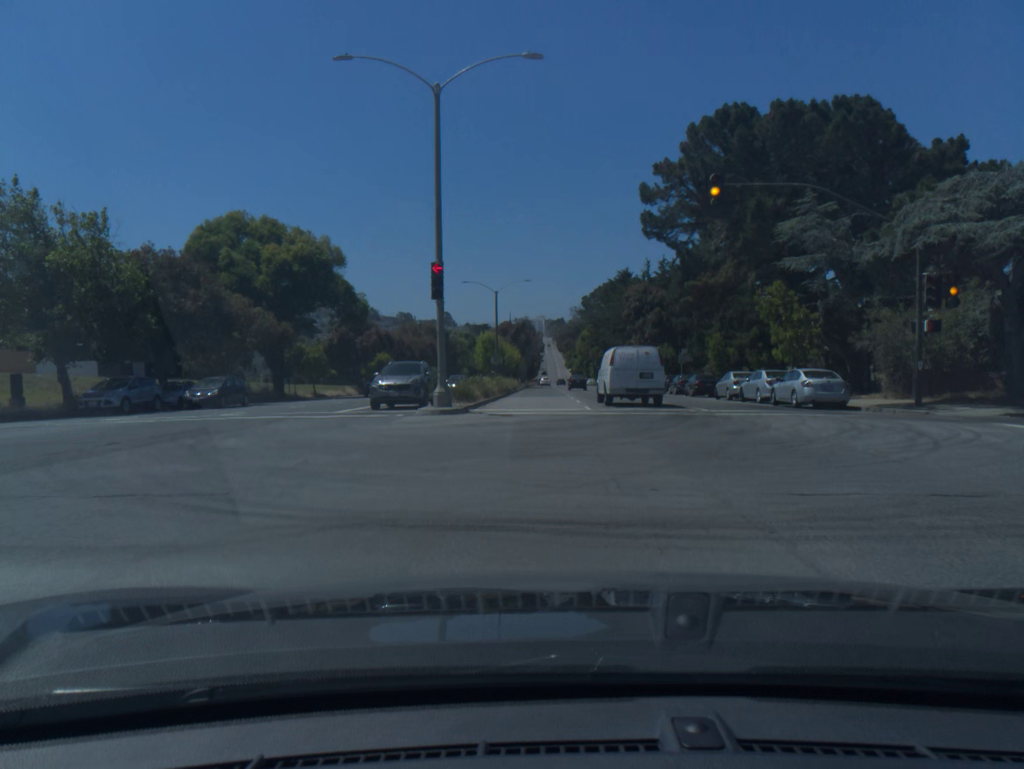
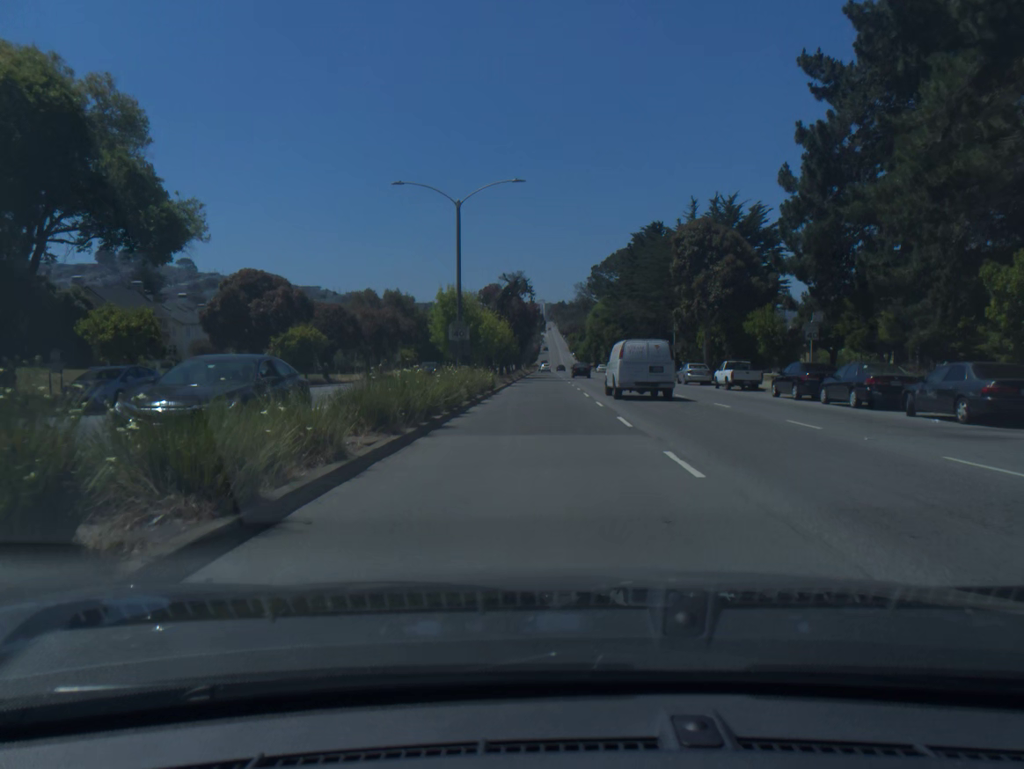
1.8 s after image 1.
(-0.1, +31.7) m; 0°
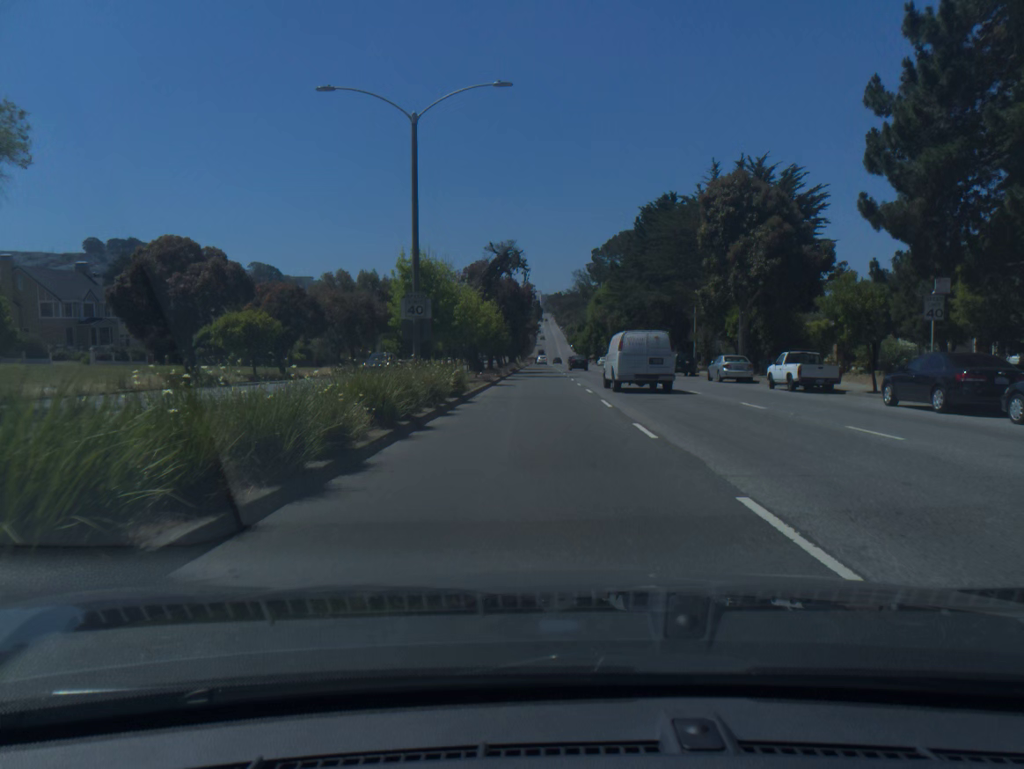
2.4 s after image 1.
(0.0, +11.0) m; 0°
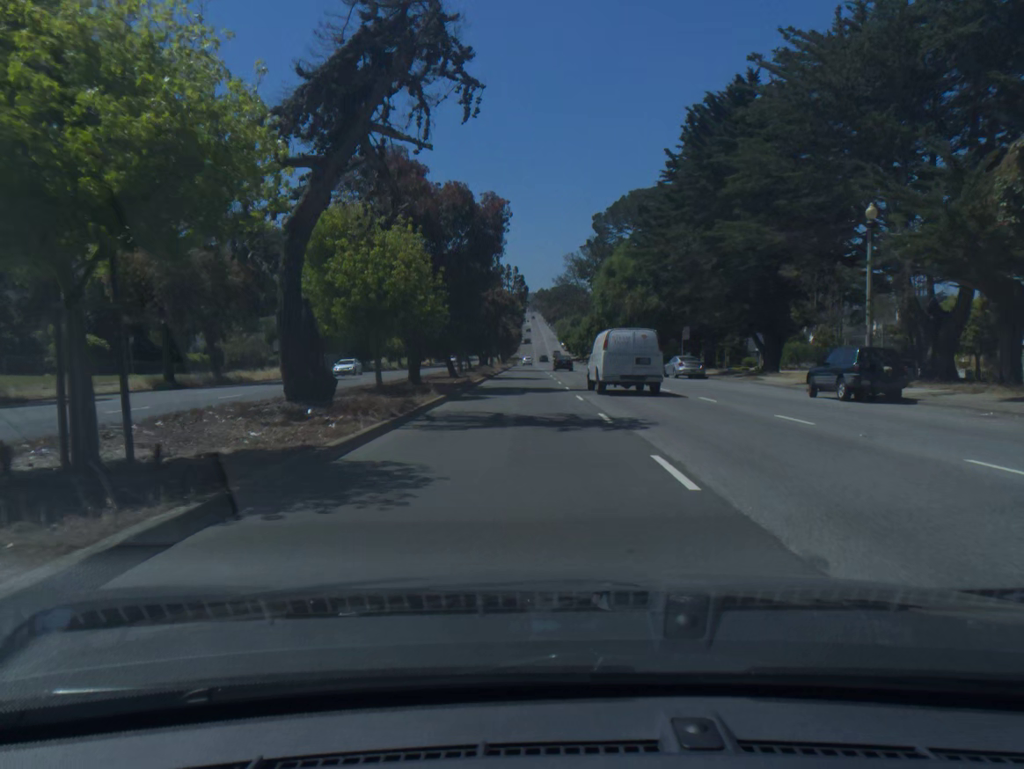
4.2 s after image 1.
(+0.2, +34.2) m; +1°
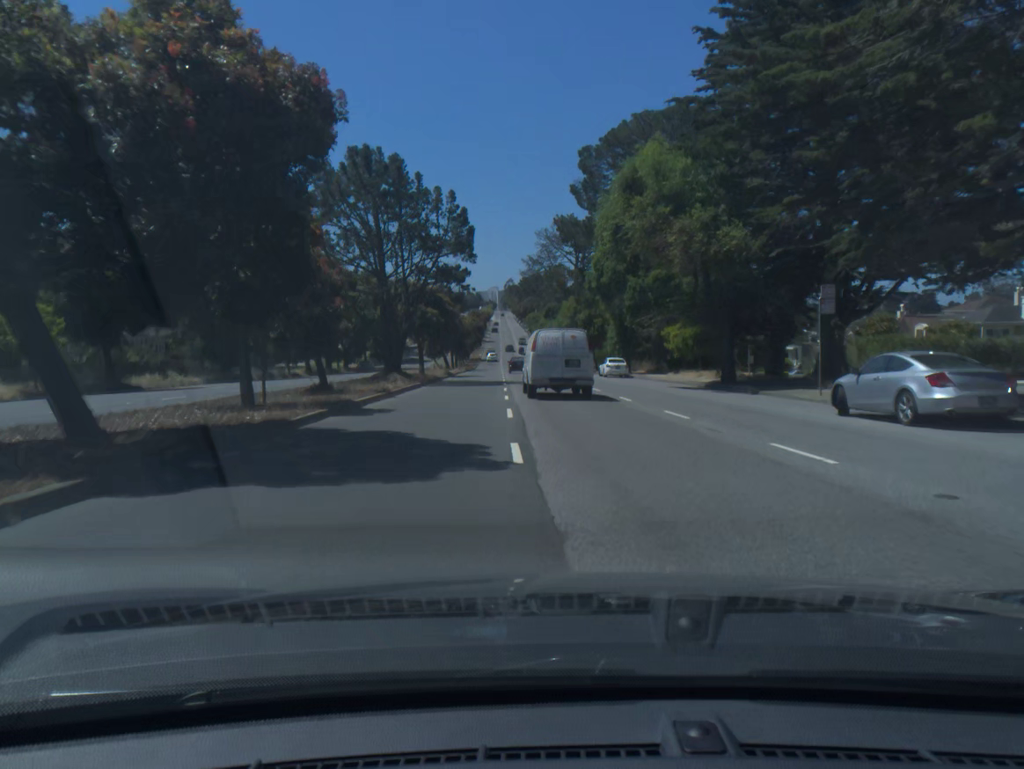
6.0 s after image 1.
(+0.7, +34.5) m; +2°
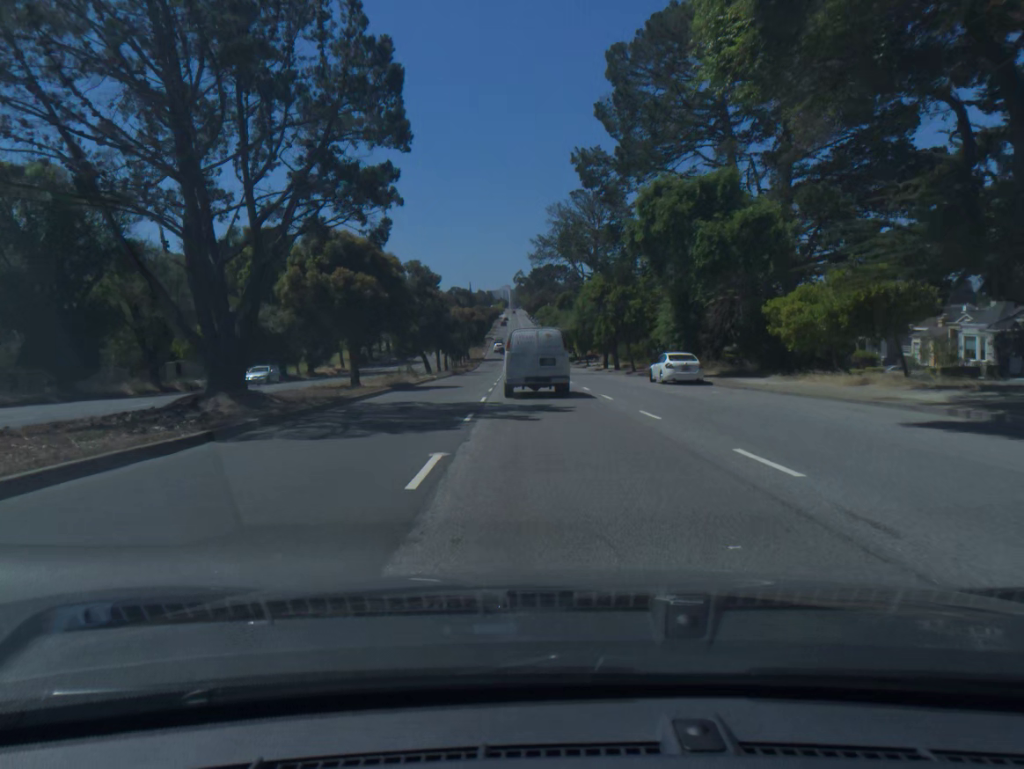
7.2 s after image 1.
(-0.1, +23.3) m; -1°
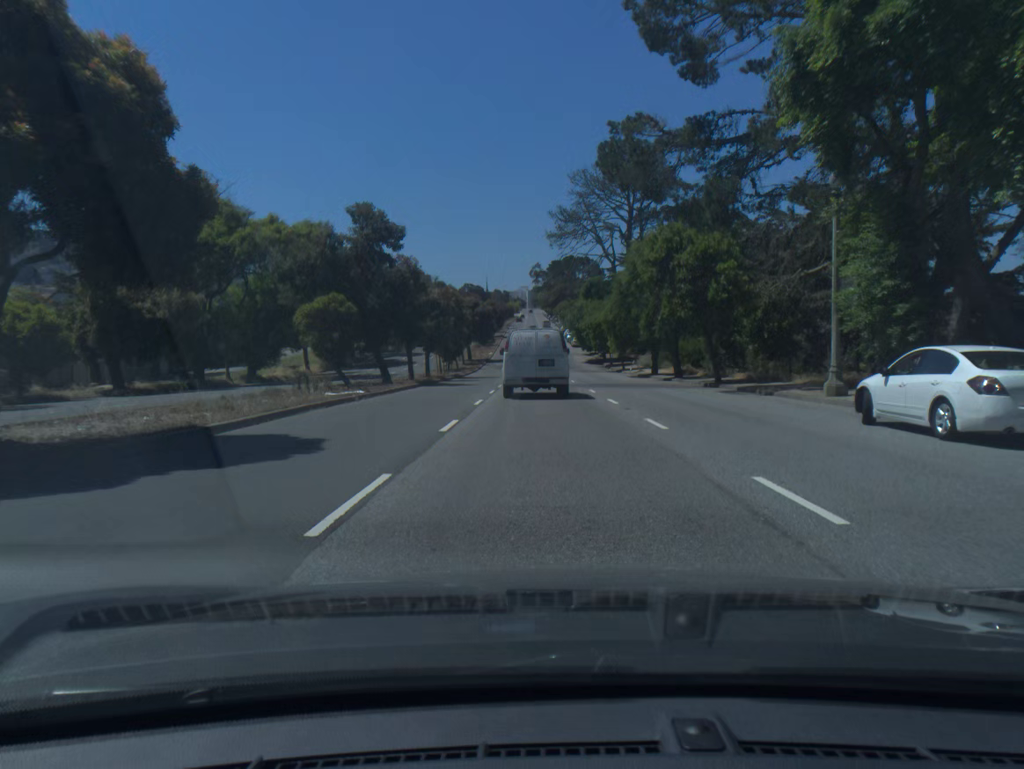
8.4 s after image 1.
(-0.3, +23.5) m; -1°
